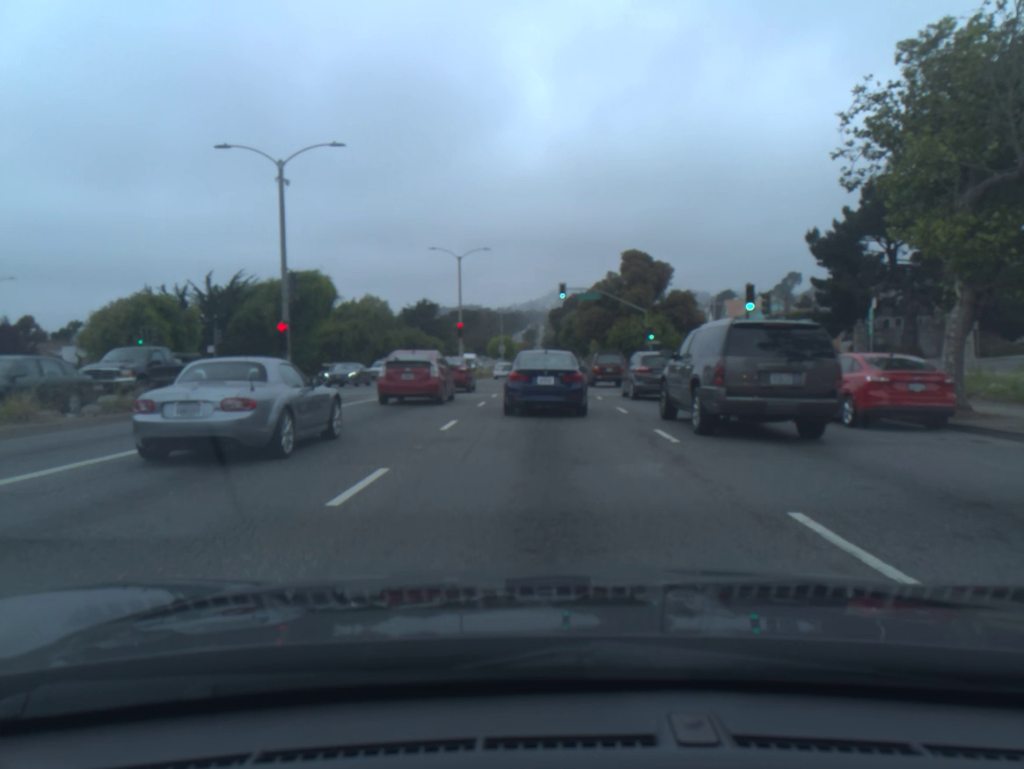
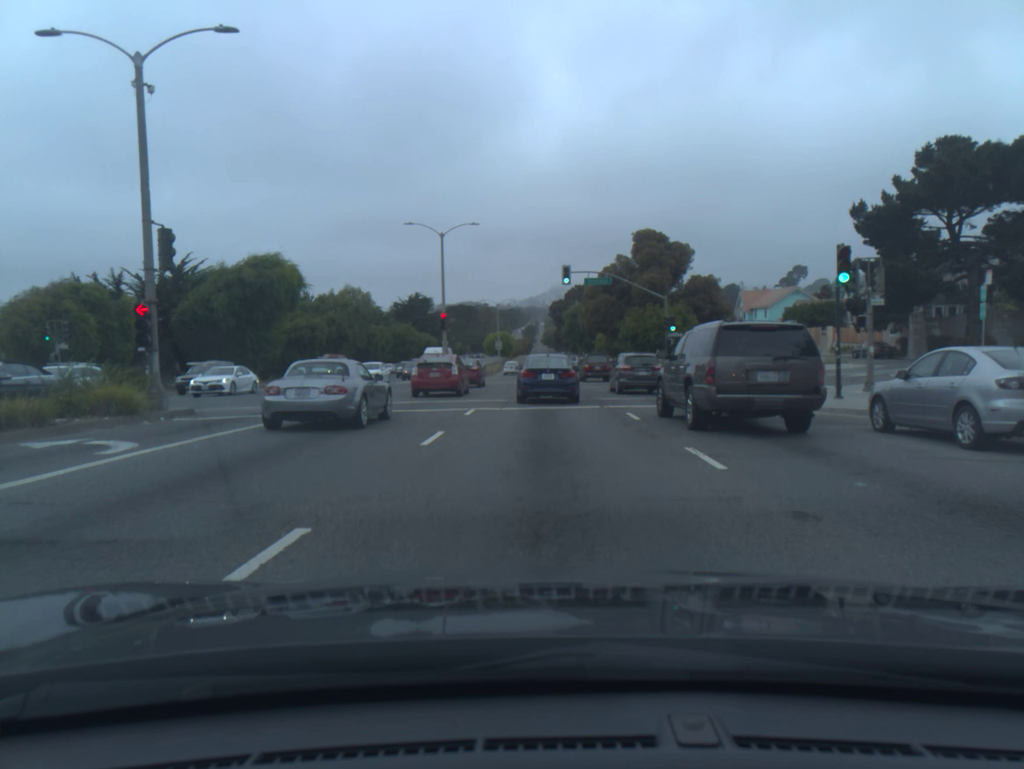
(0.0, +9.4) m; 0°
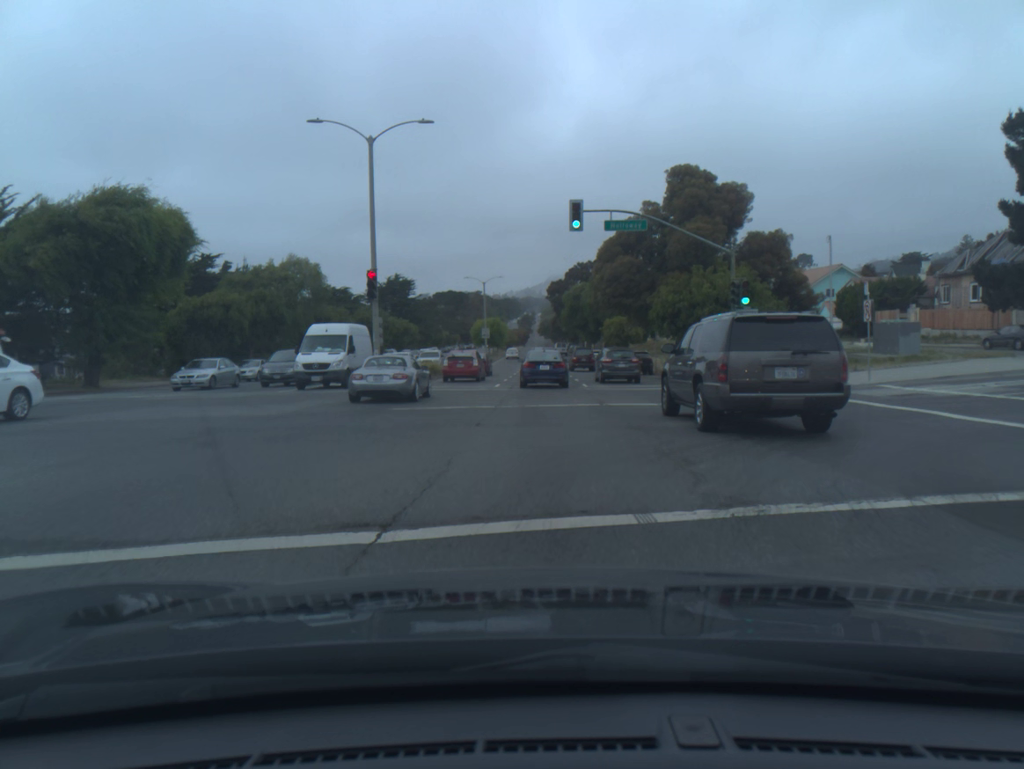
(0.0, +19.0) m; 0°
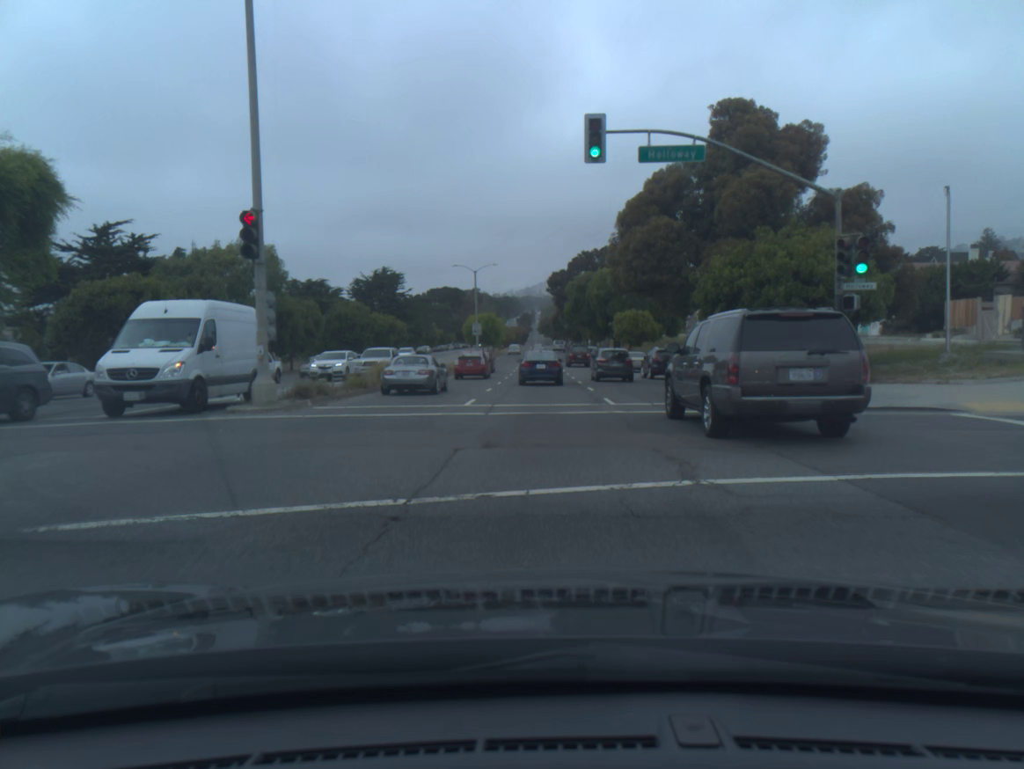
(0.0, +12.0) m; 0°
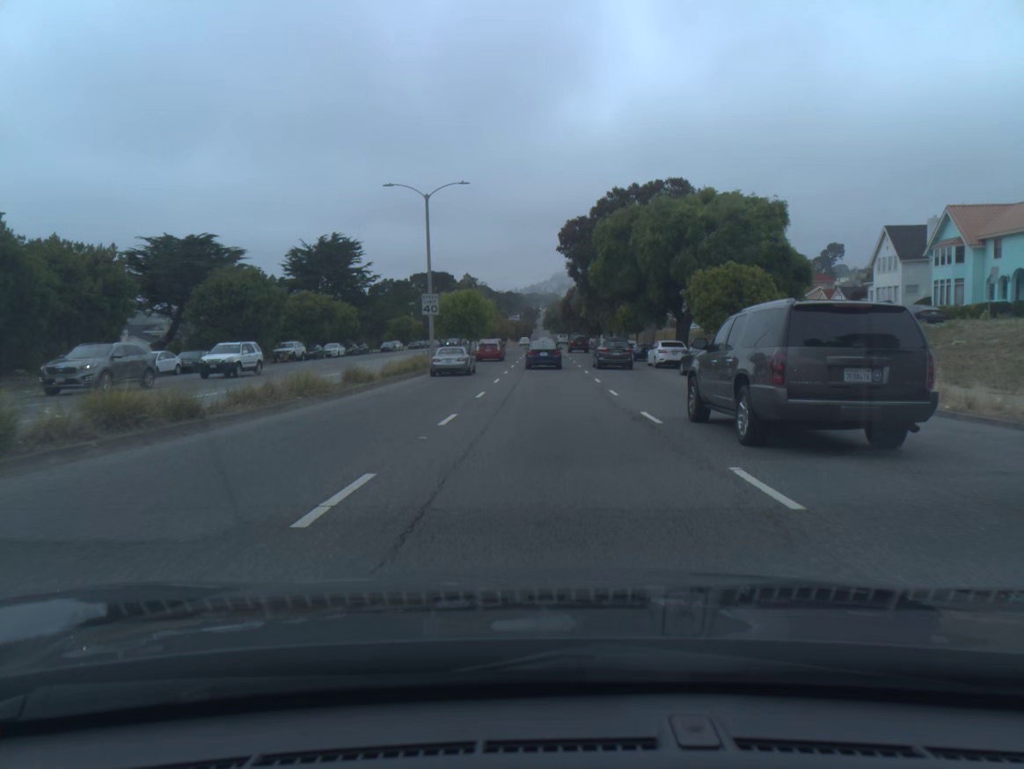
(-0.2, +35.8) m; 0°
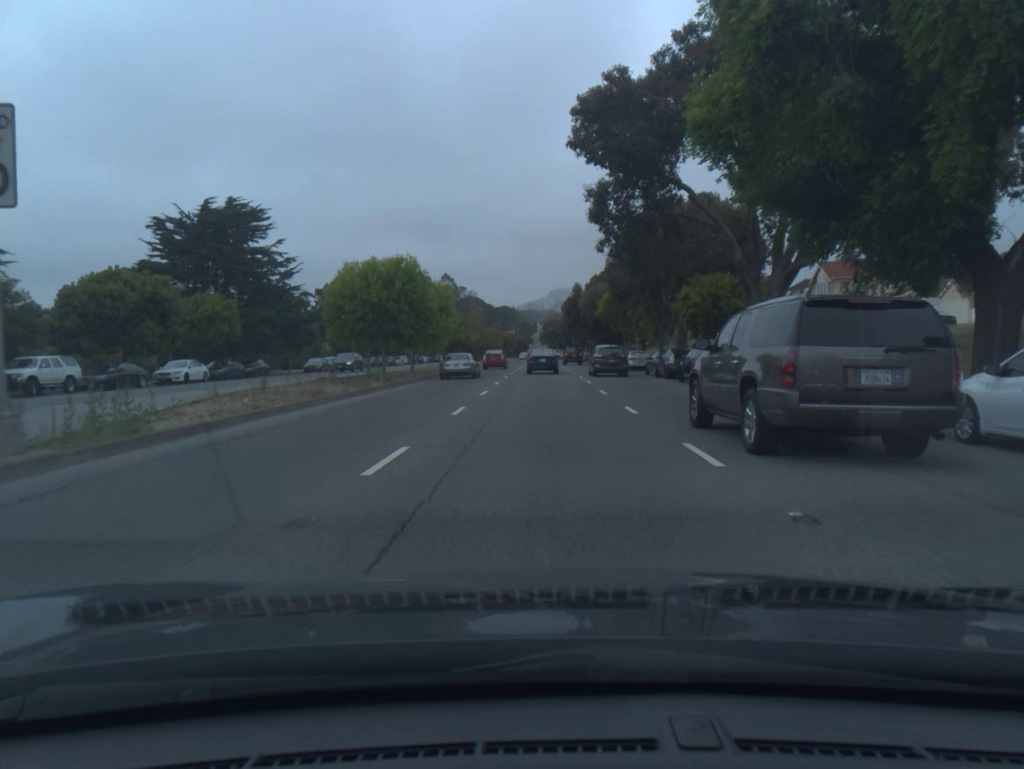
(+0.2, +33.9) m; 0°
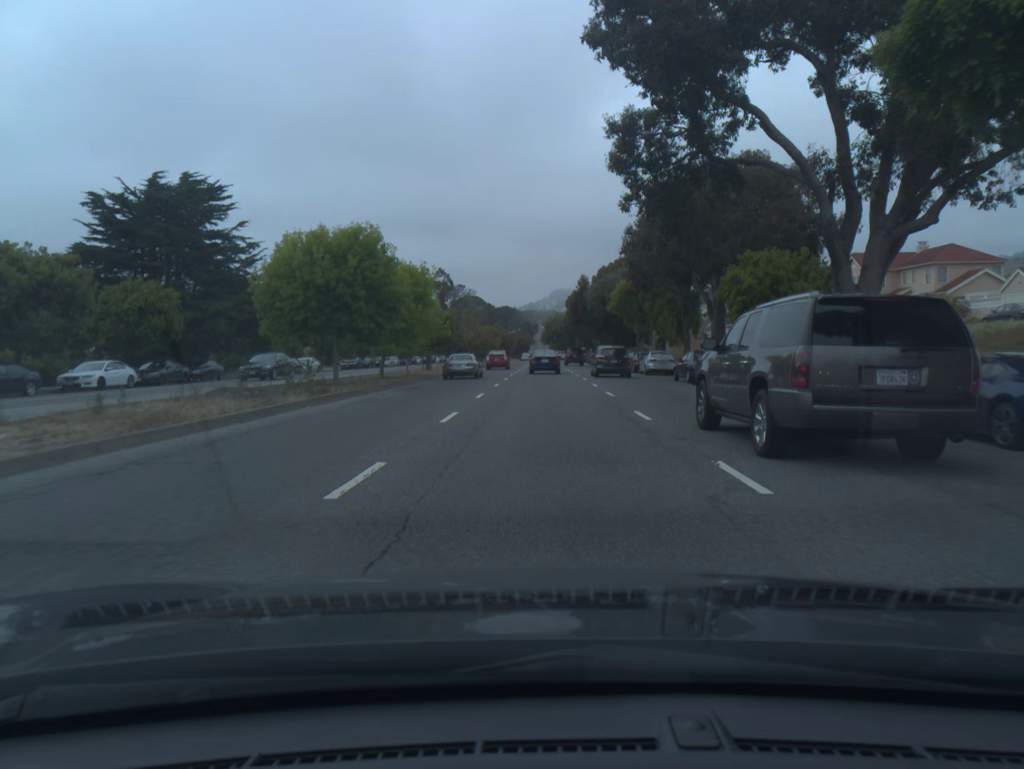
(0.0, +9.0) m; 0°
